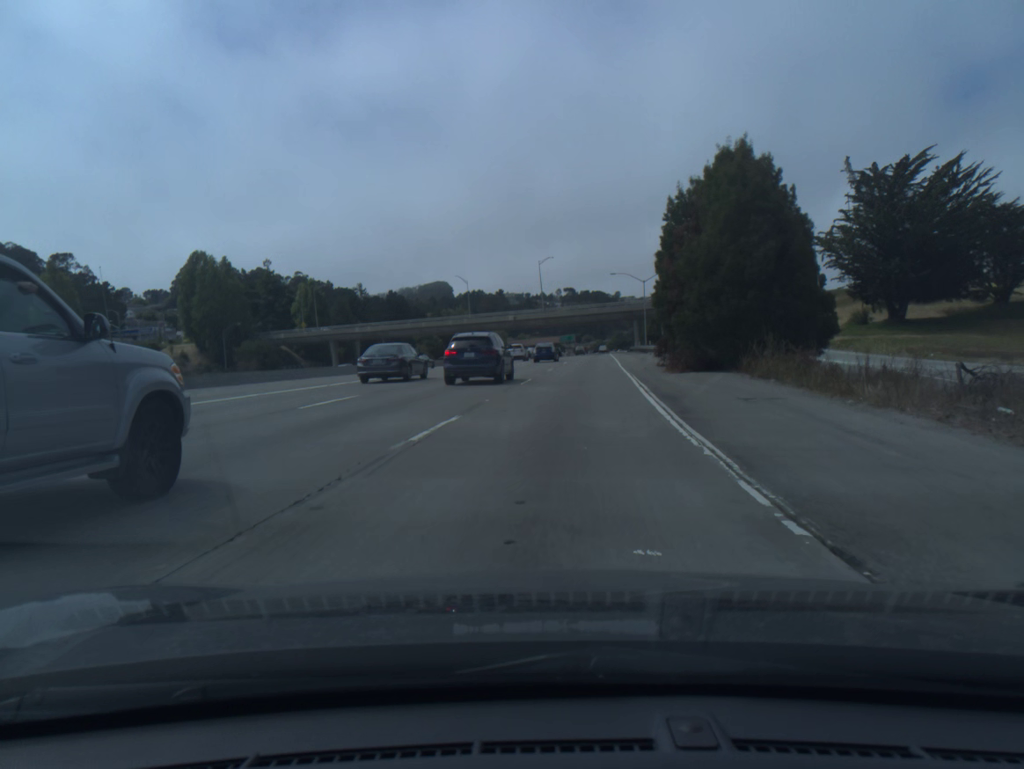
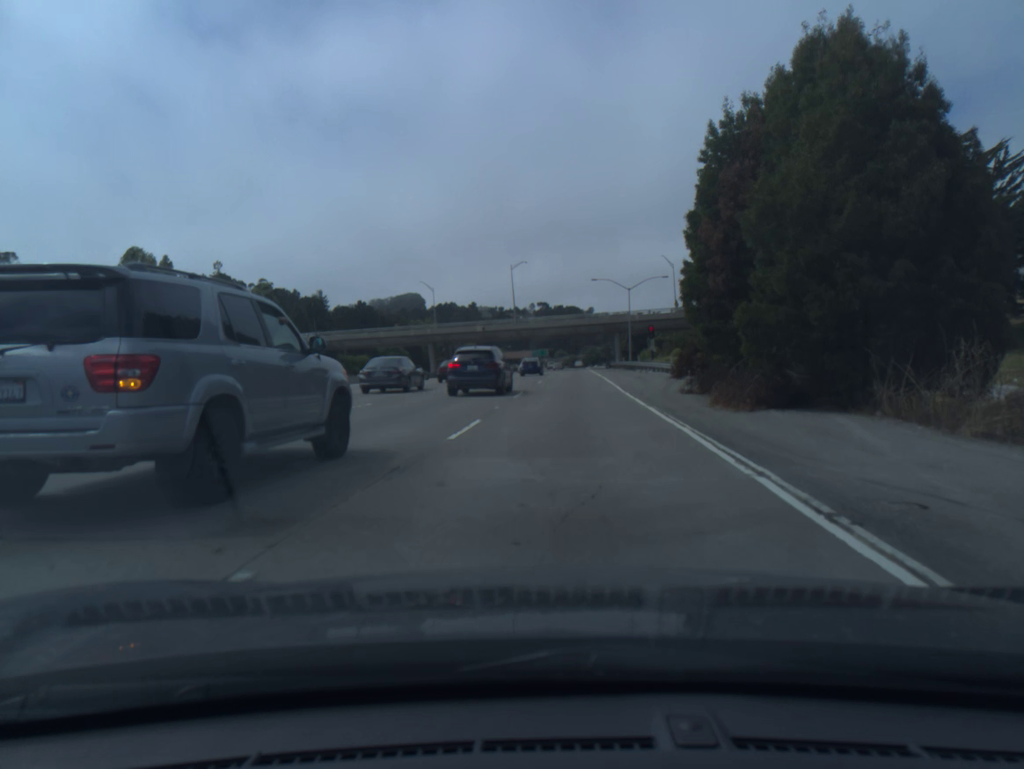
(+0.3, +13.2) m; +2°
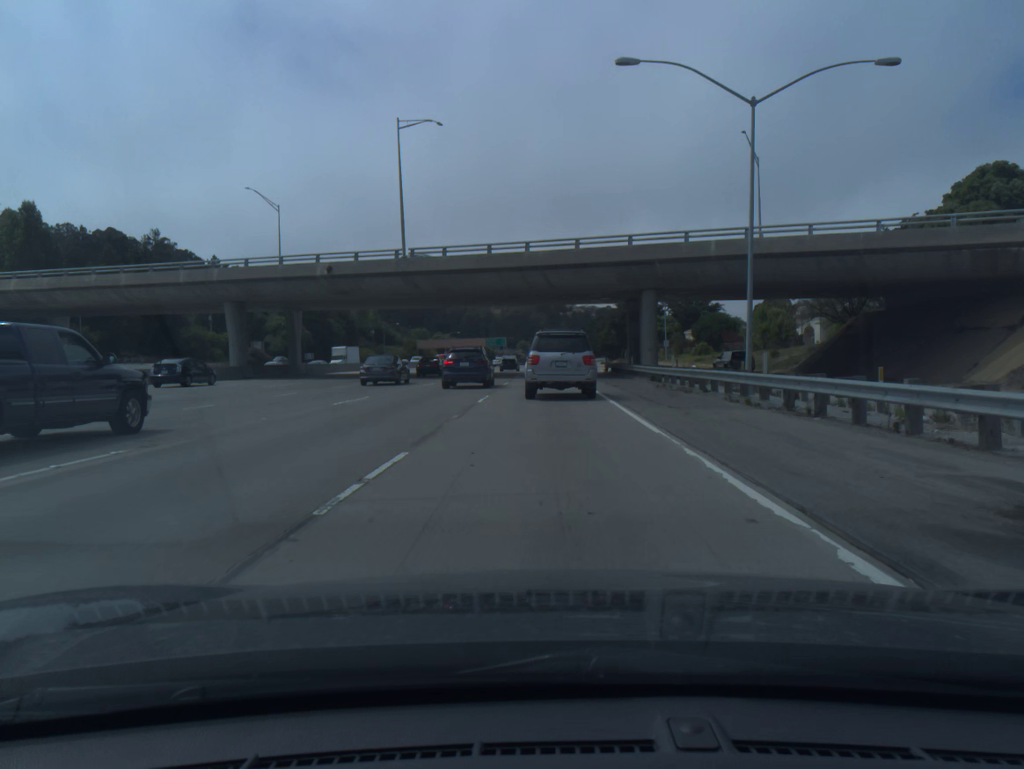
(+2.8, +67.0) m; +3°
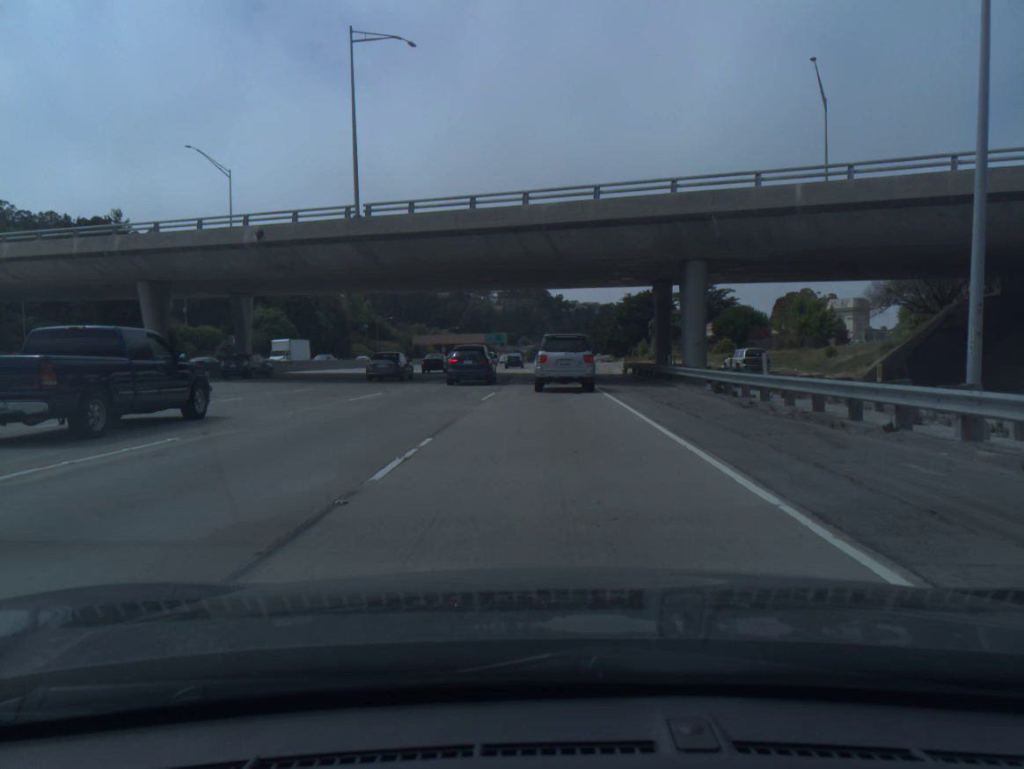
(0.0, +13.1) m; 0°
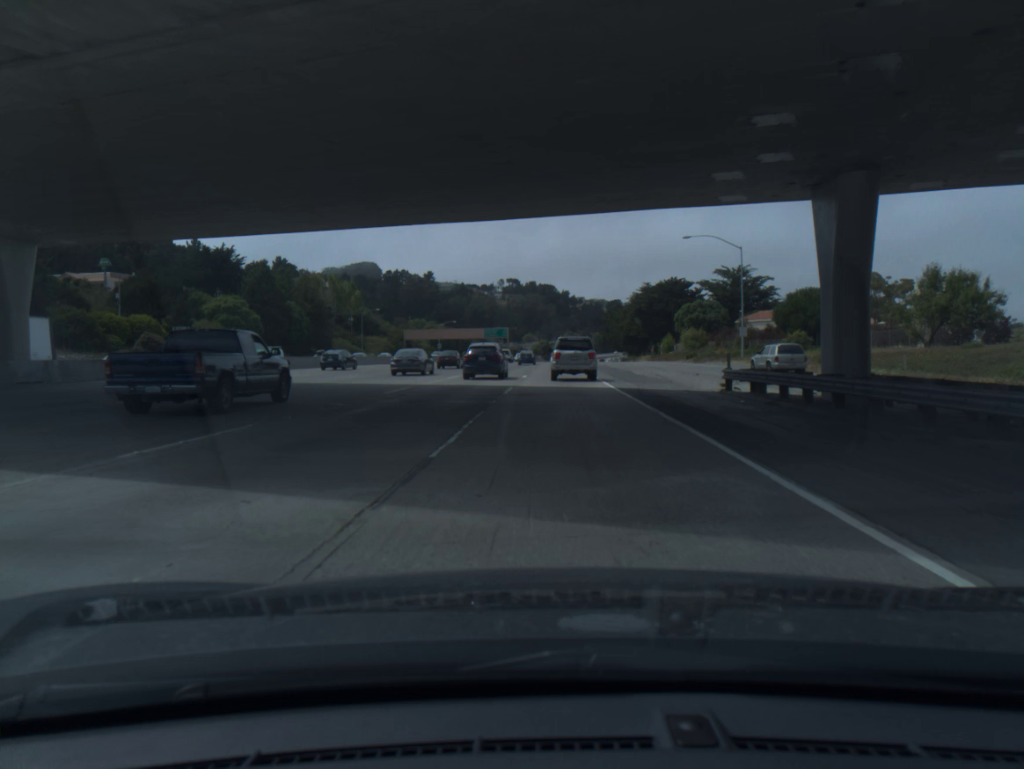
(-0.1, +26.7) m; 0°
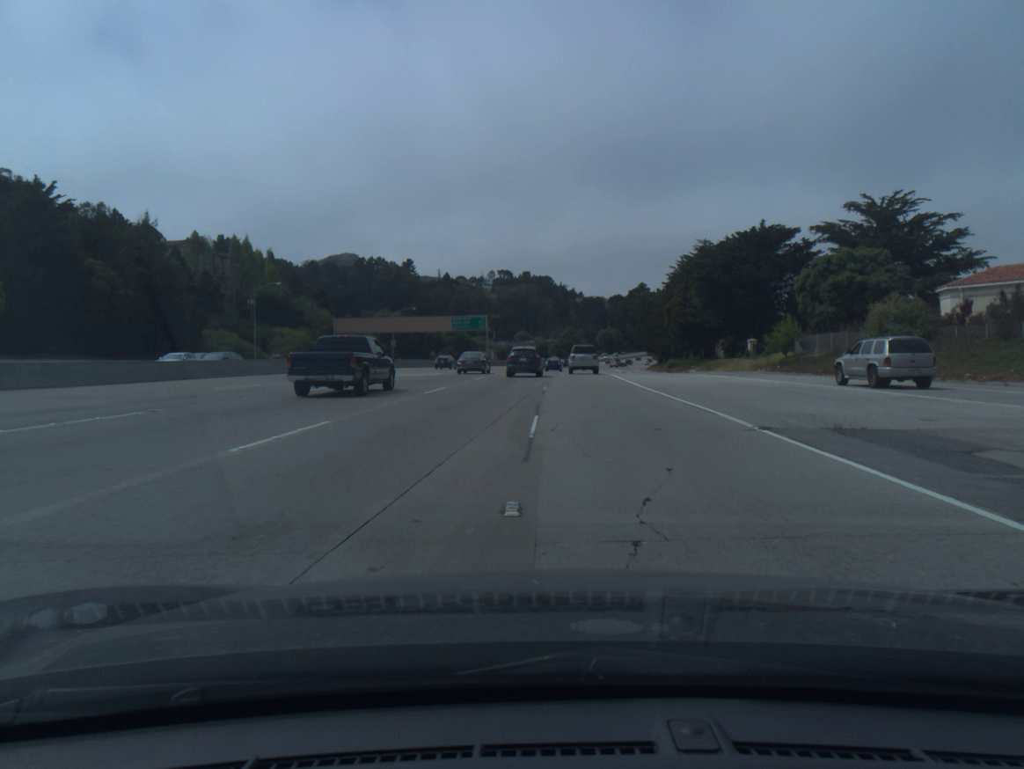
(+0.2, +70.8) m; 0°
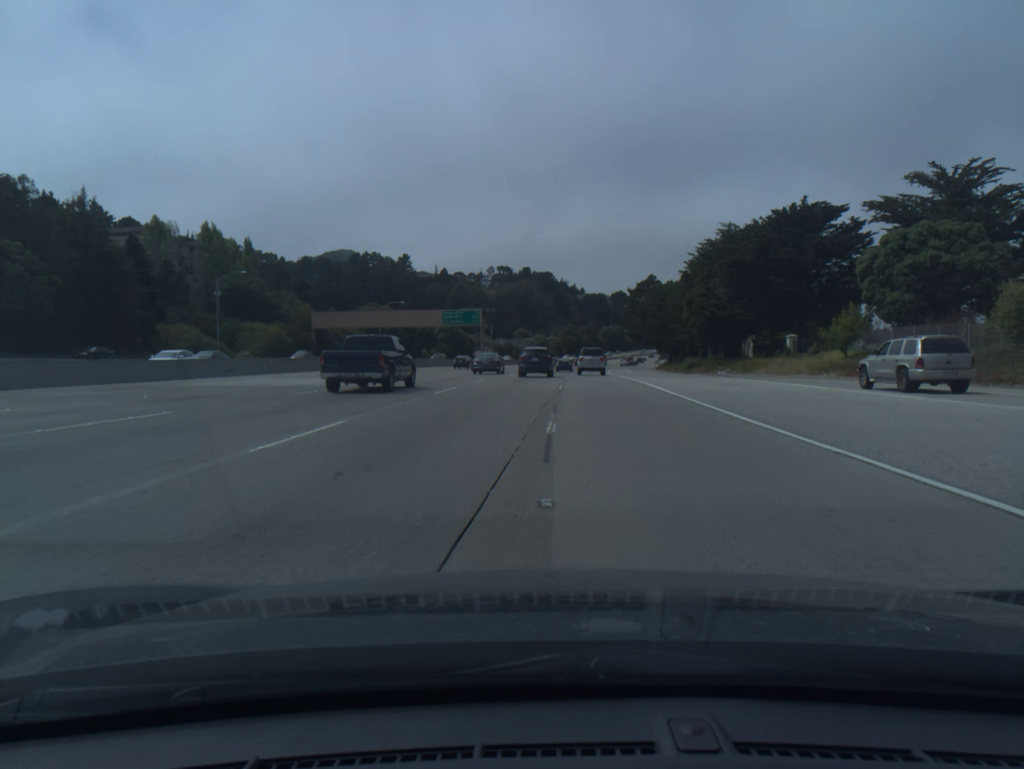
(0.0, +14.5) m; 0°
